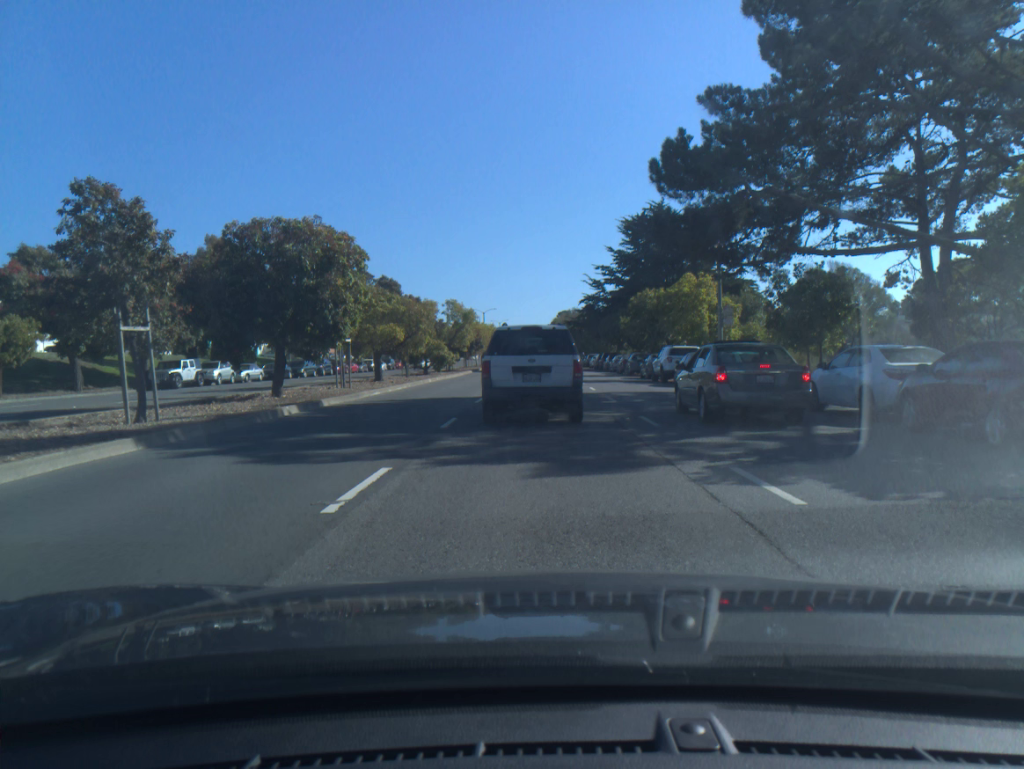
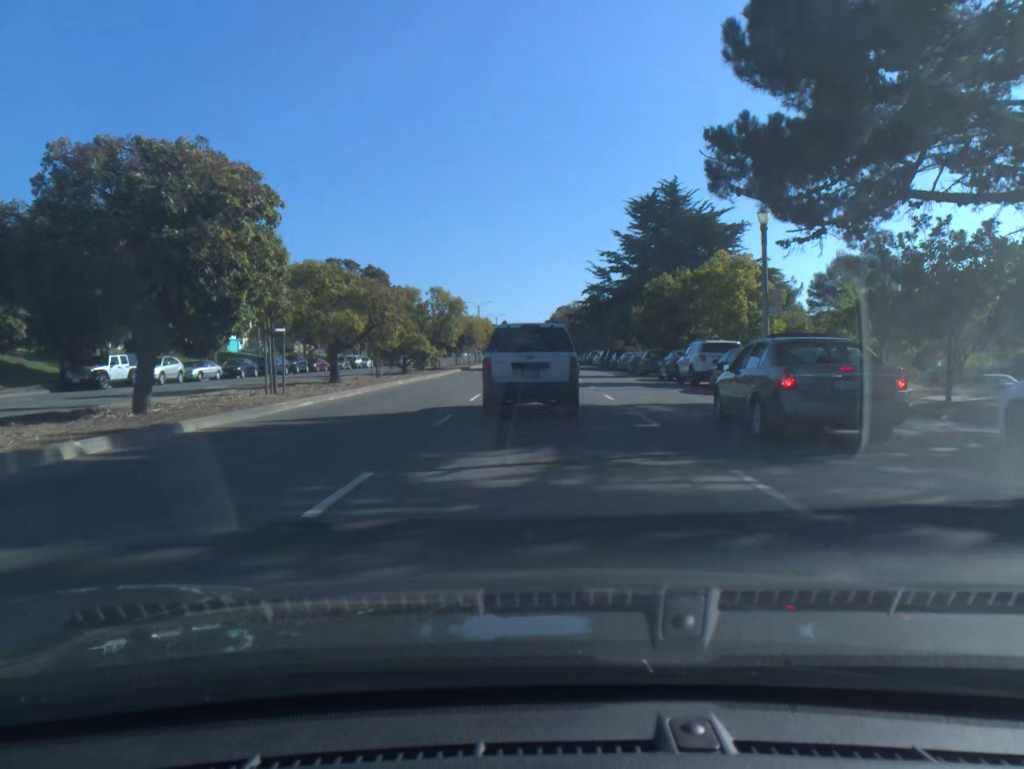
(0.0, +7.6) m; 0°
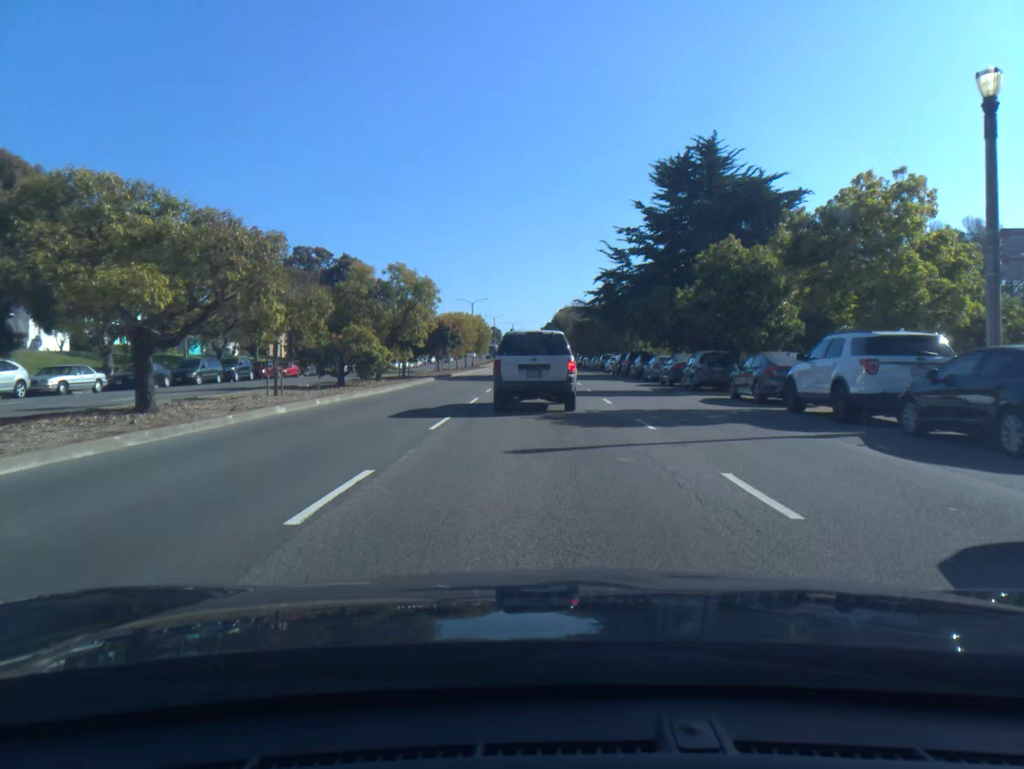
(0.0, +14.6) m; 0°
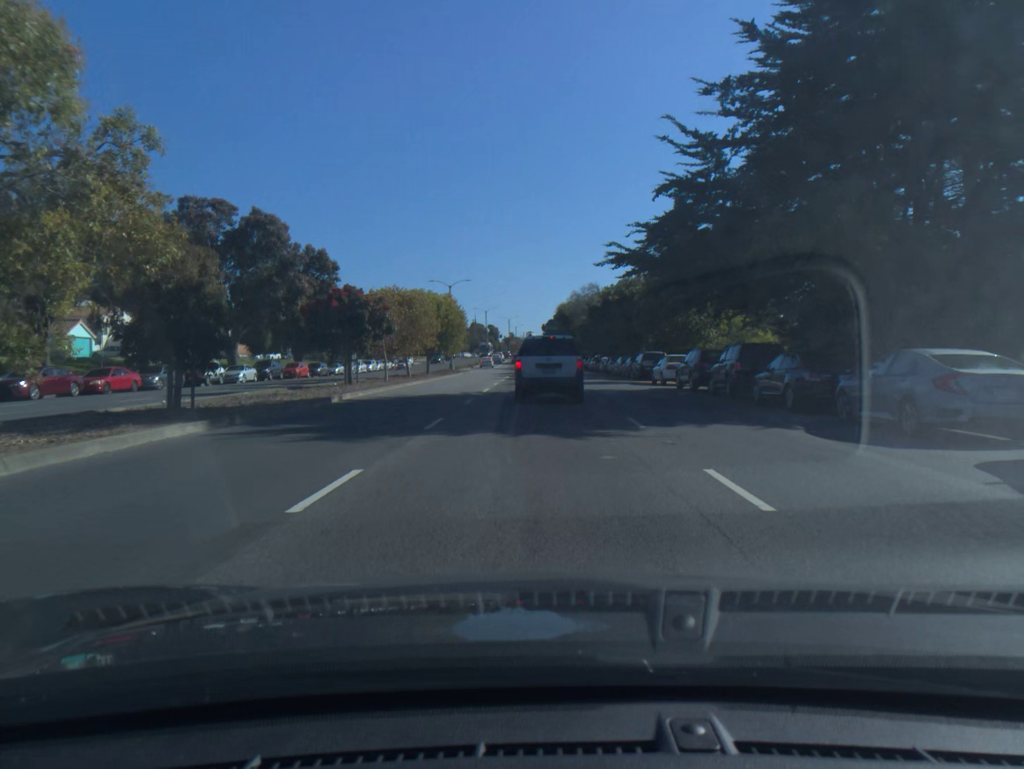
(0.0, +28.6) m; 0°
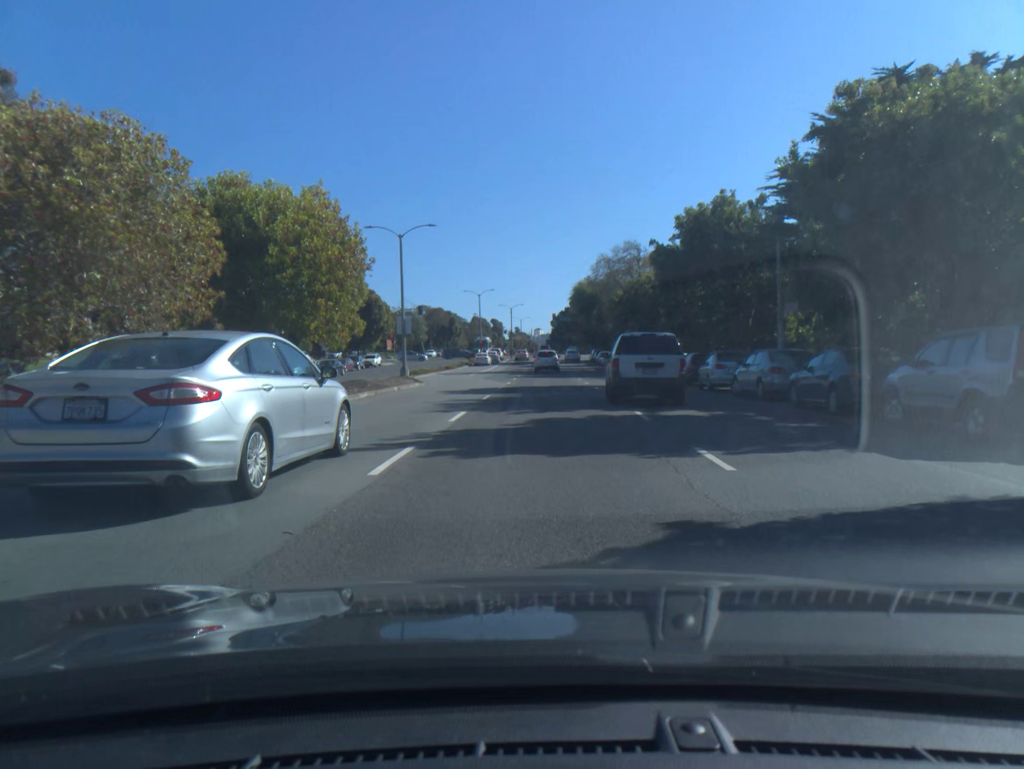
(-0.2, +34.4) m; -1°
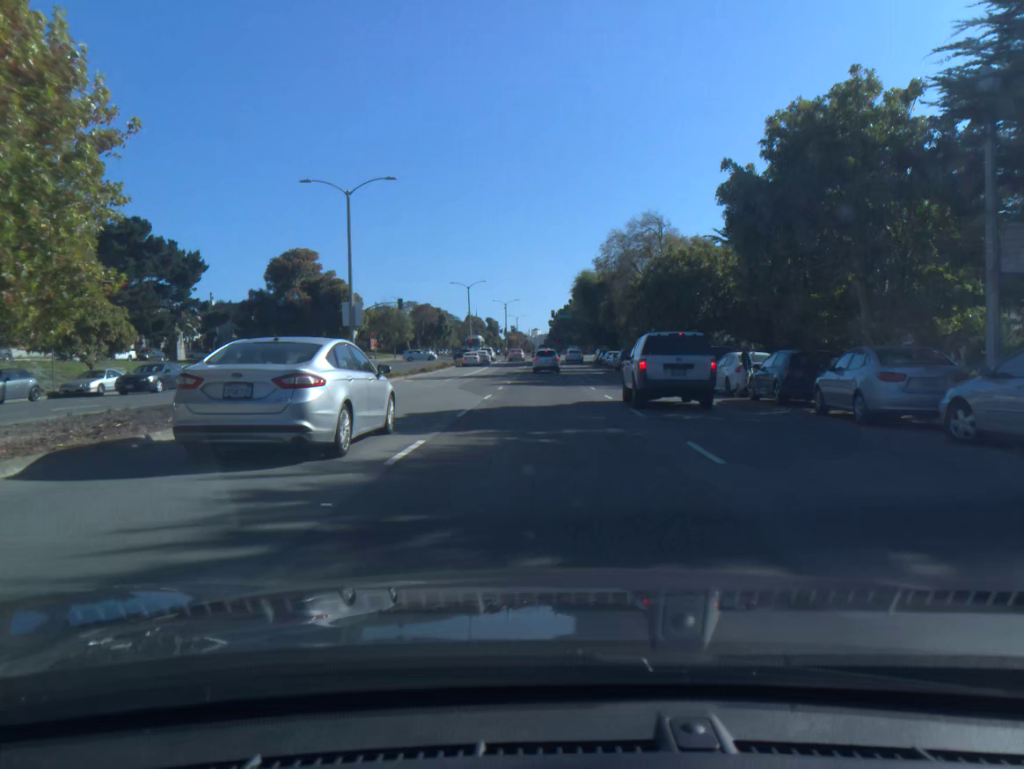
(0.0, +13.2) m; 0°
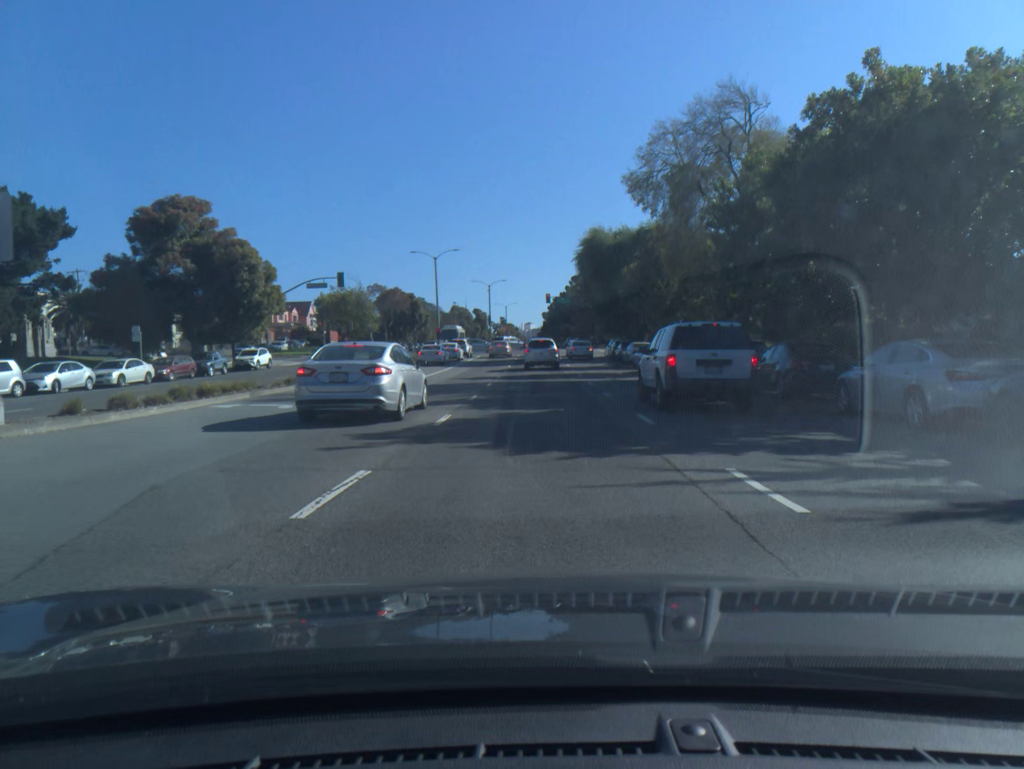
(+0.1, +24.6) m; +1°
